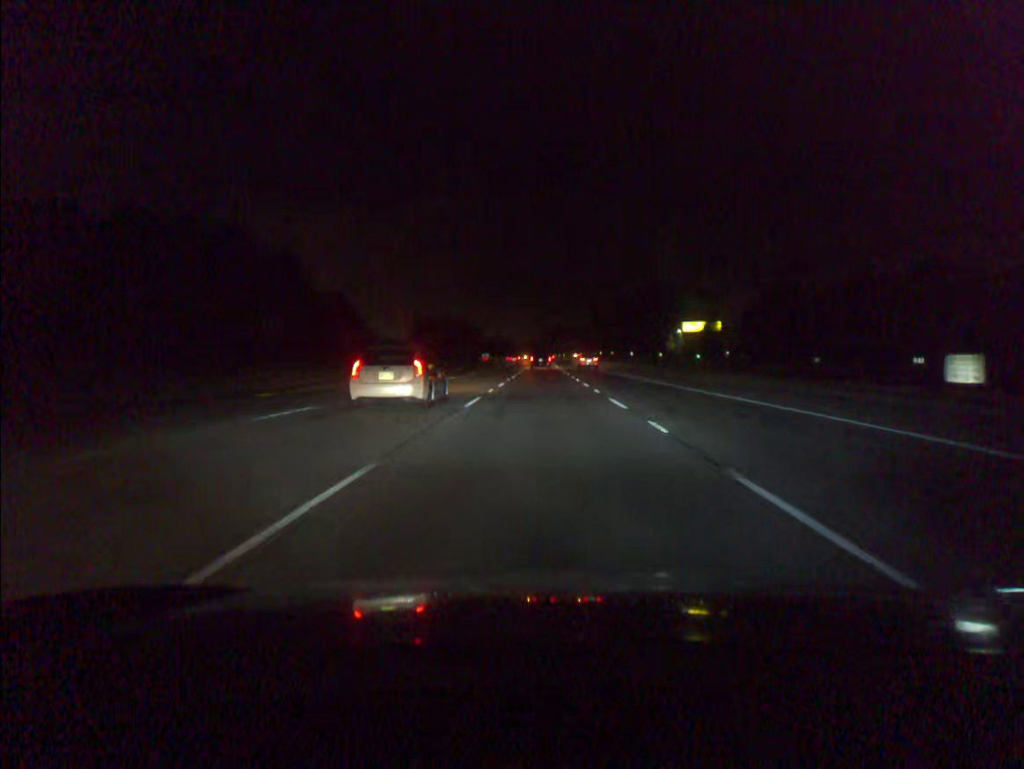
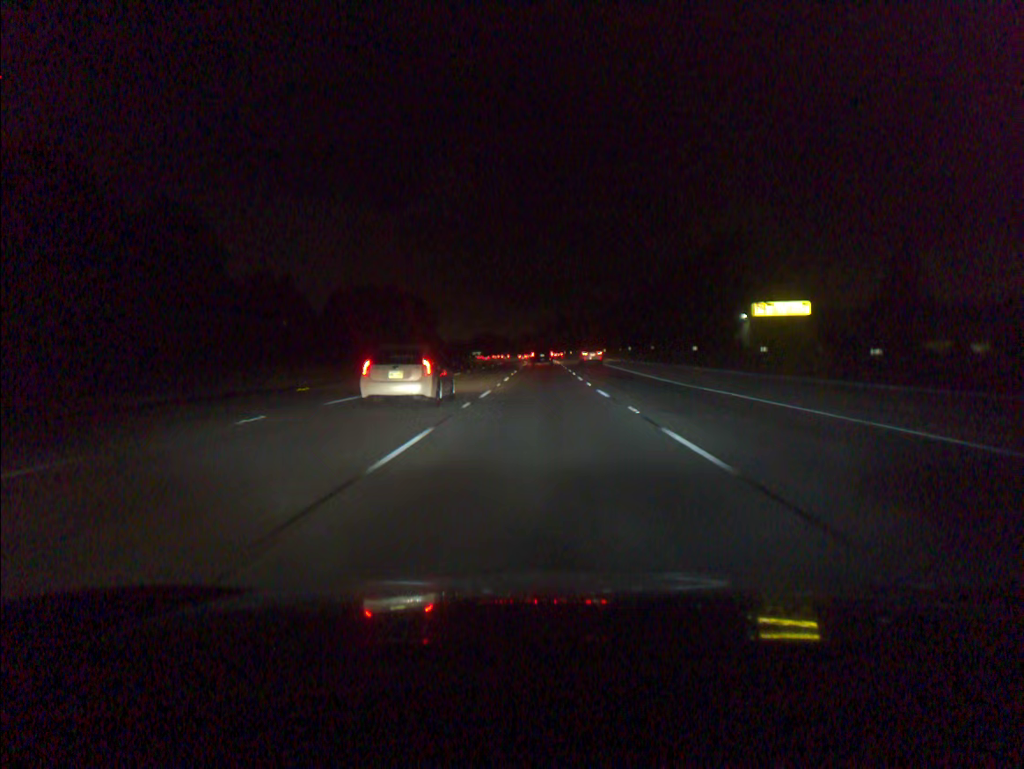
(0.0, +53.8) m; 0°
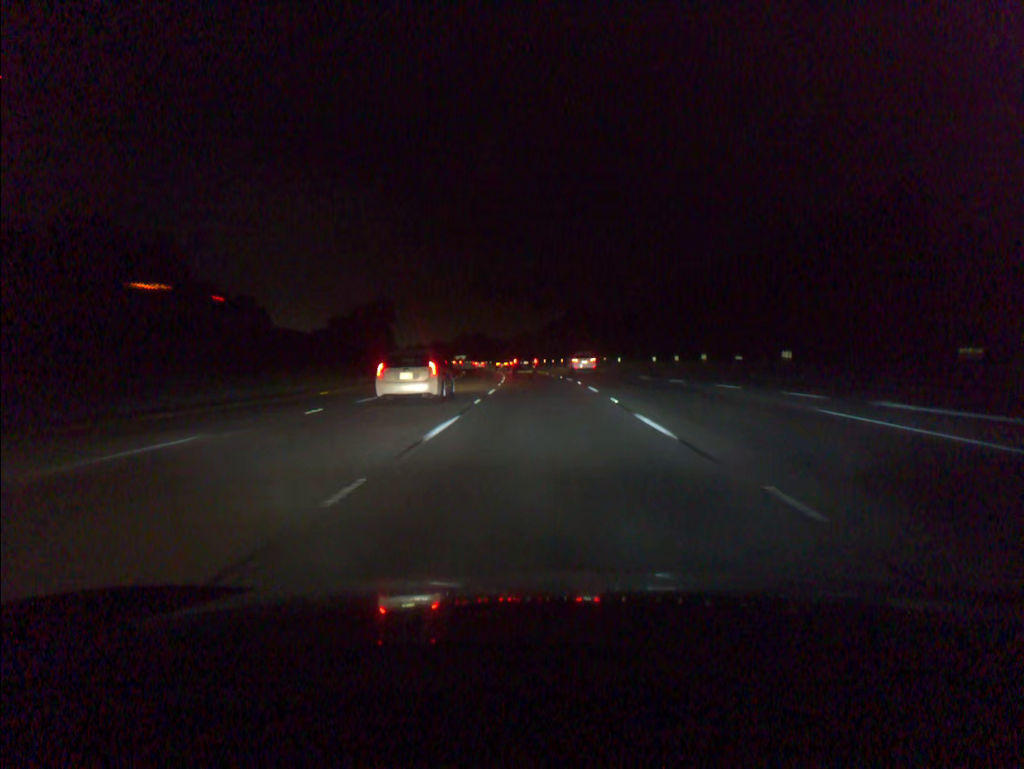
(-0.1, +69.7) m; 0°
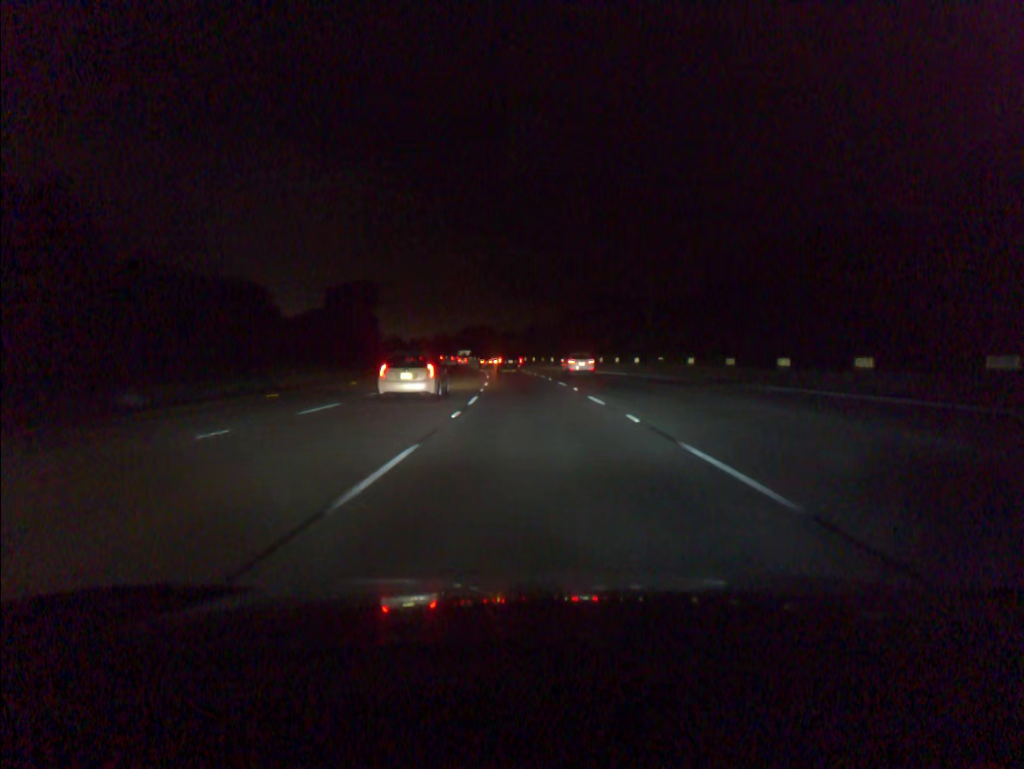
(-0.2, +34.3) m; -1°
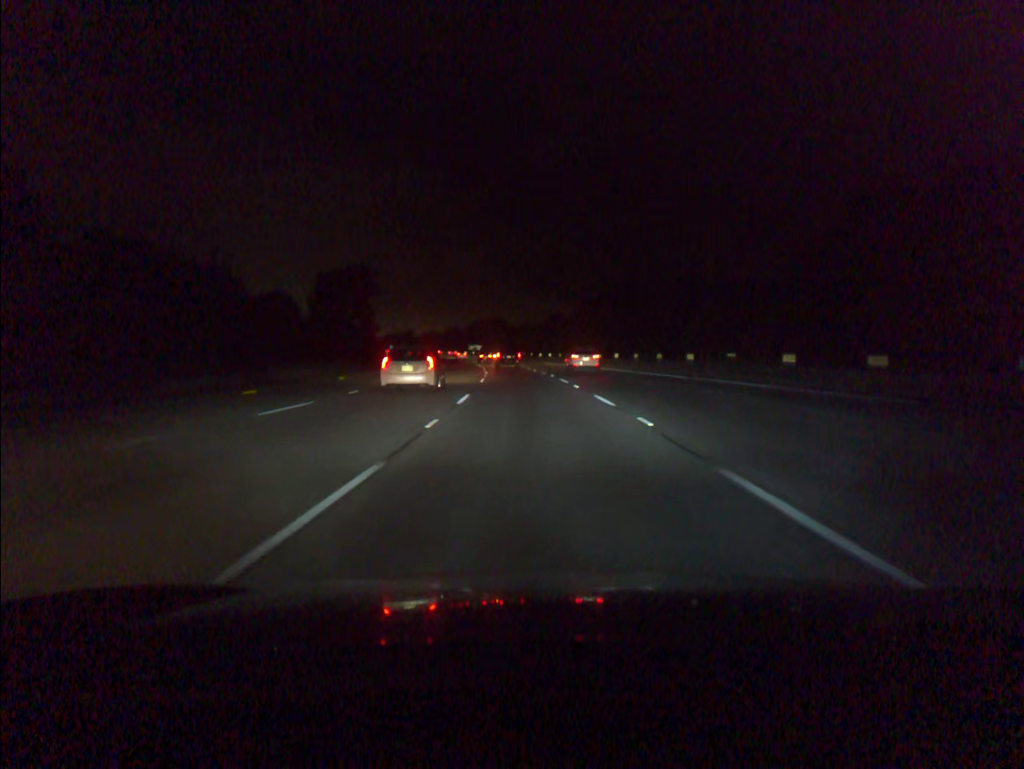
(-0.1, +17.2) m; -1°
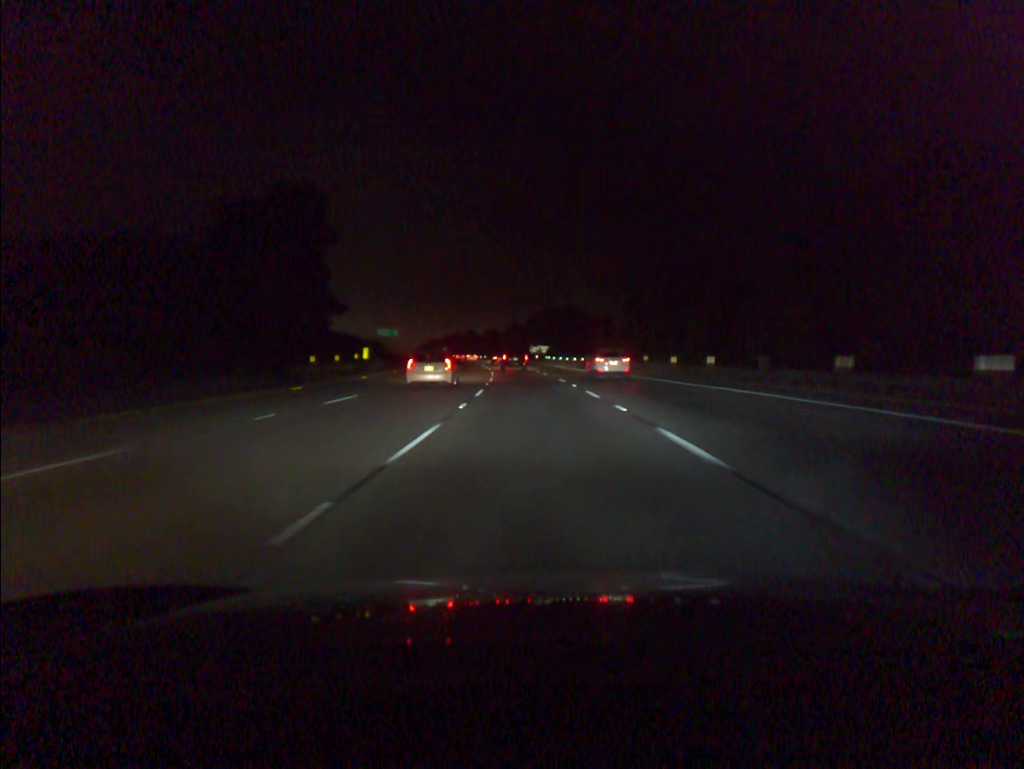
(-3.4, +68.4) m; -6°
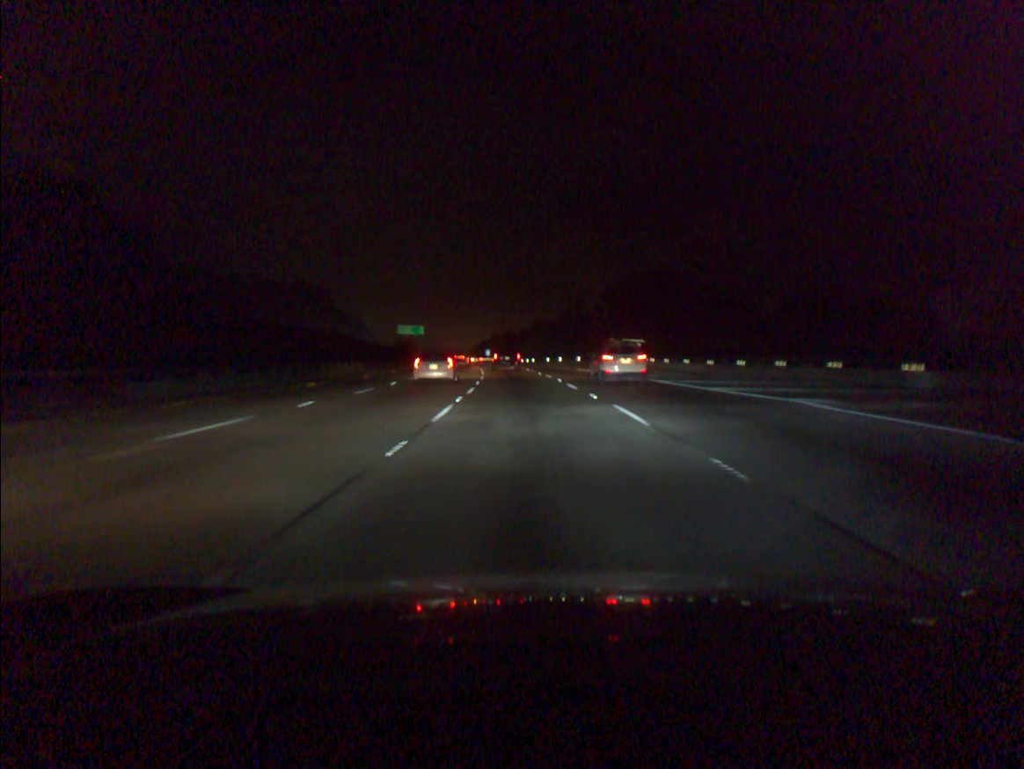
(-2.7, +68.2) m; -4°
